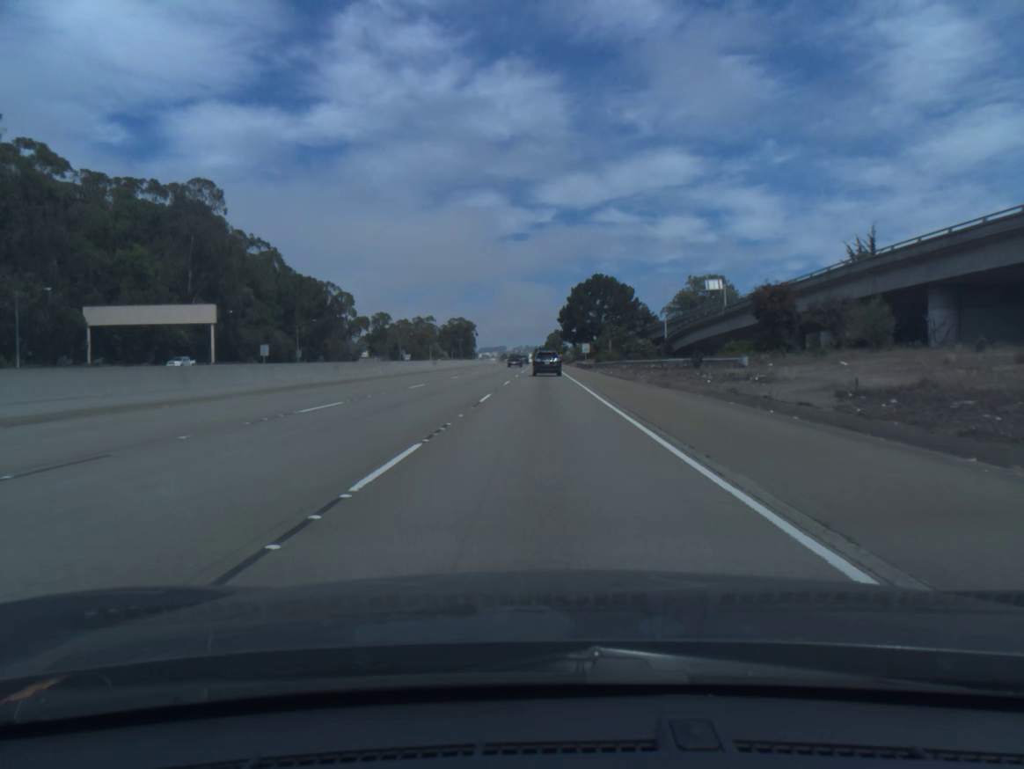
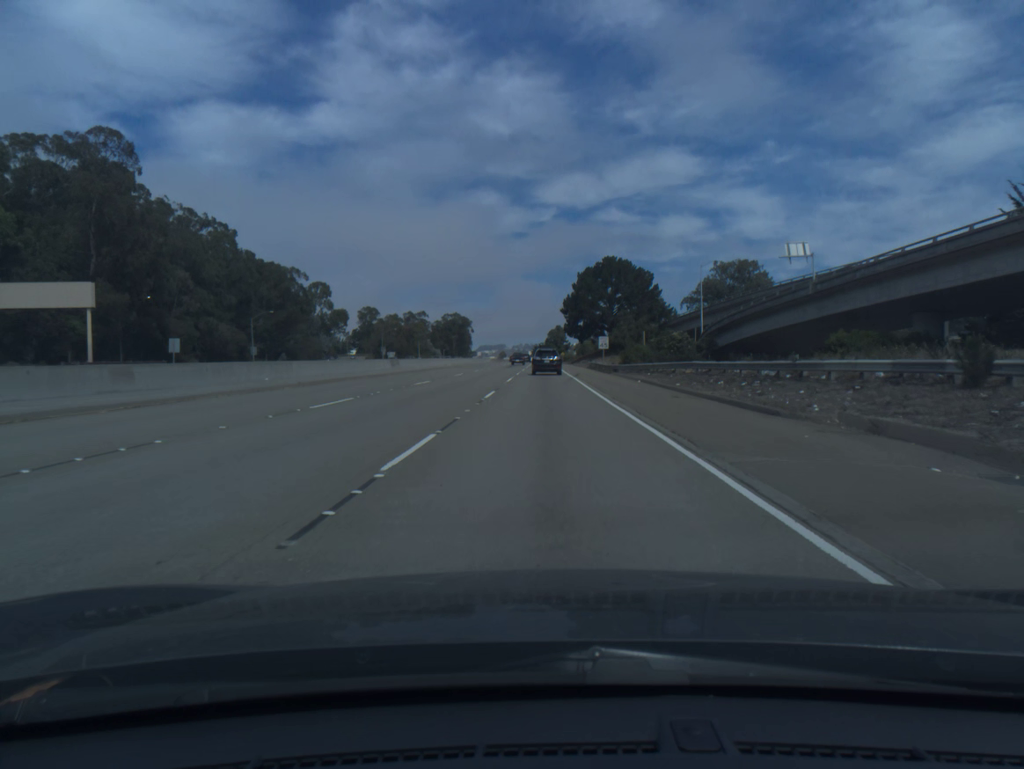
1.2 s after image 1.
(0.0, +28.1) m; 0°
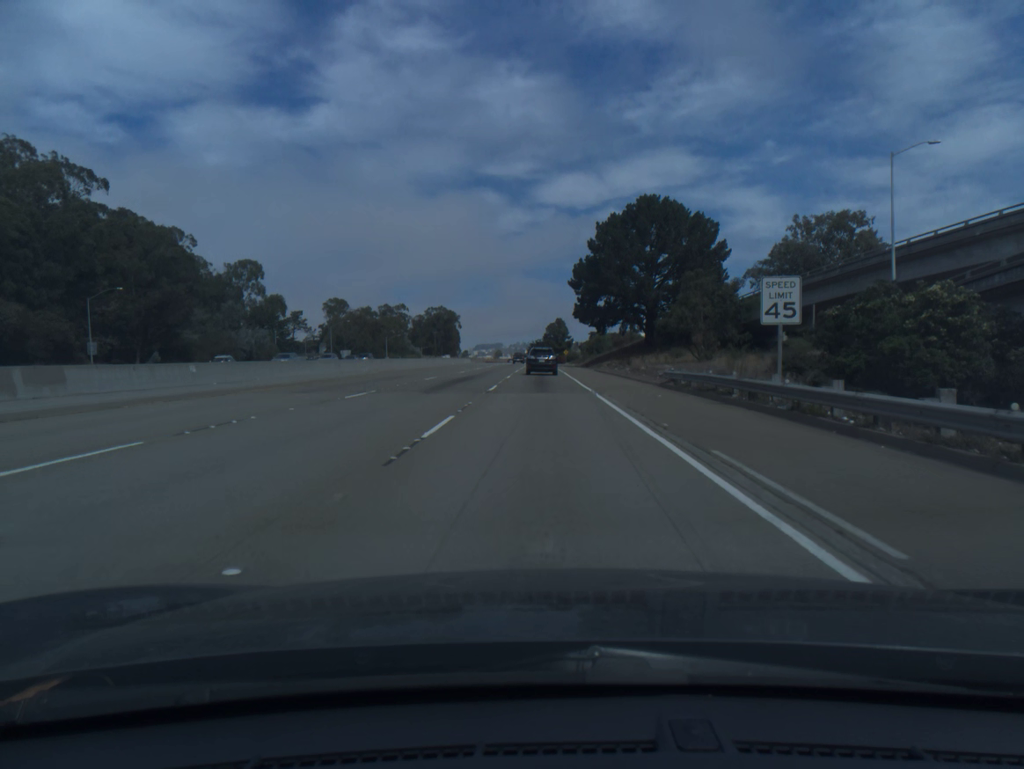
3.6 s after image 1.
(+0.2, +54.7) m; 0°
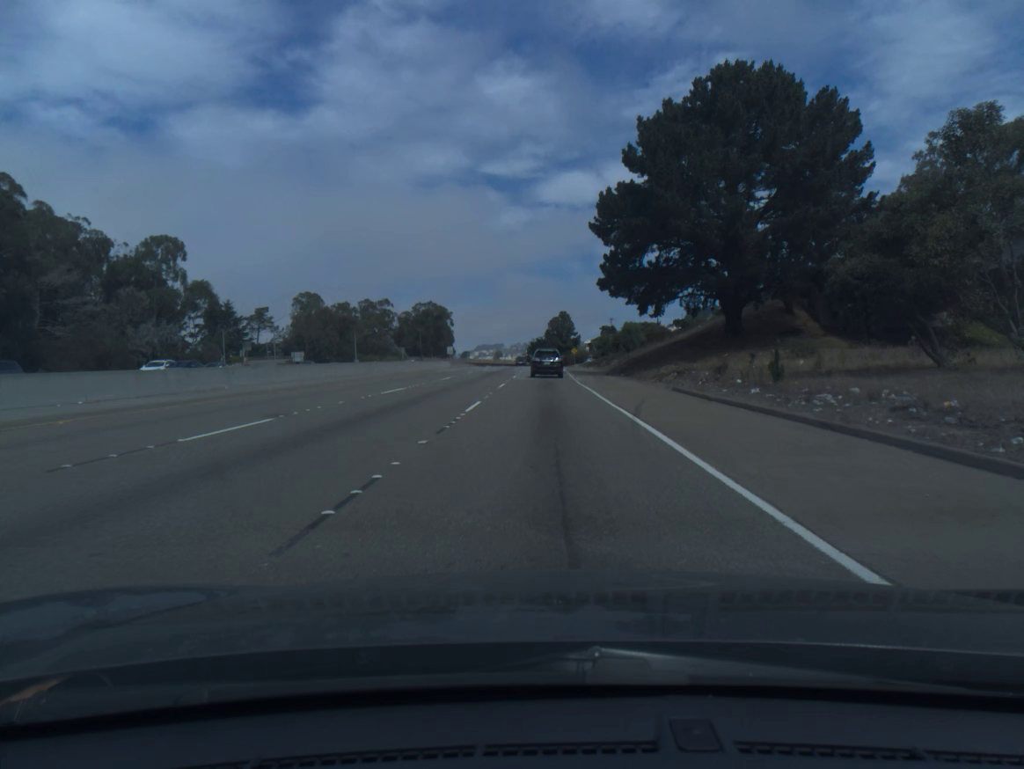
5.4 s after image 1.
(-0.1, +39.8) m; 0°
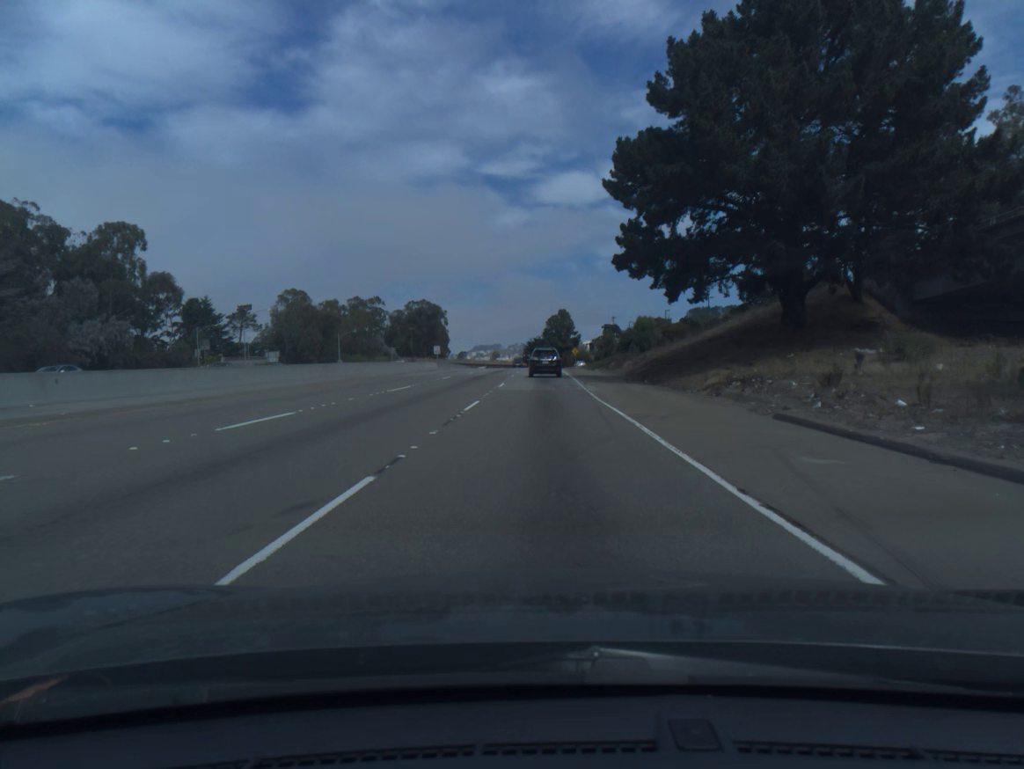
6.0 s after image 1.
(0.0, +13.1) m; 0°
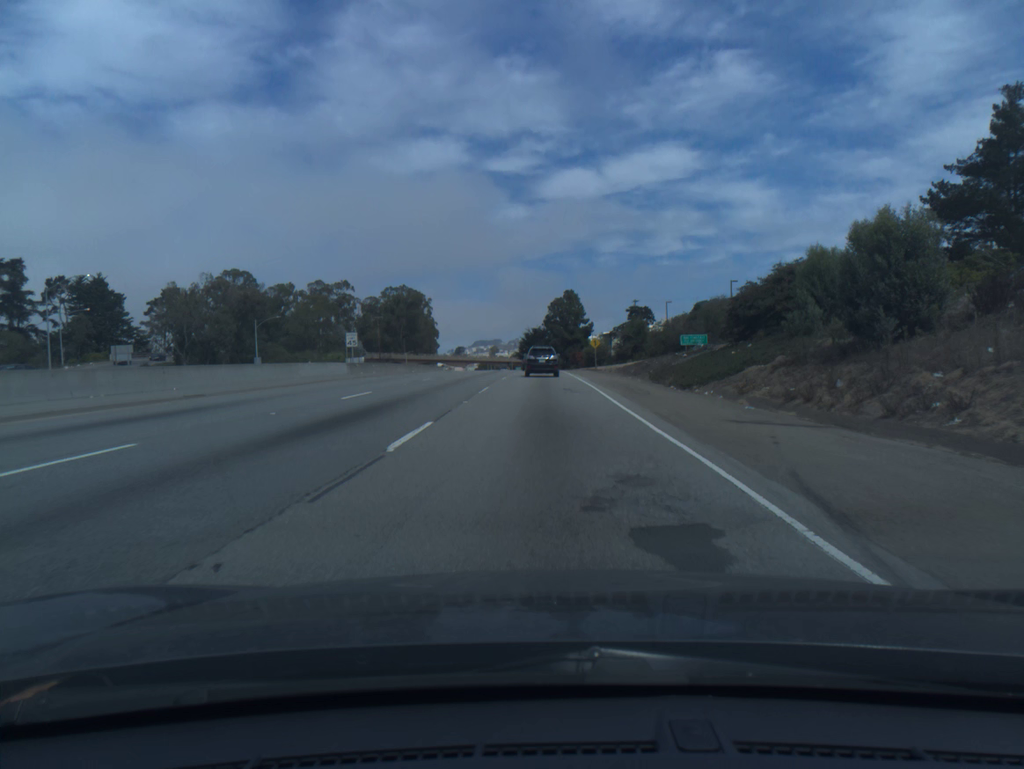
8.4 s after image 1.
(+0.1, +51.5) m; 0°
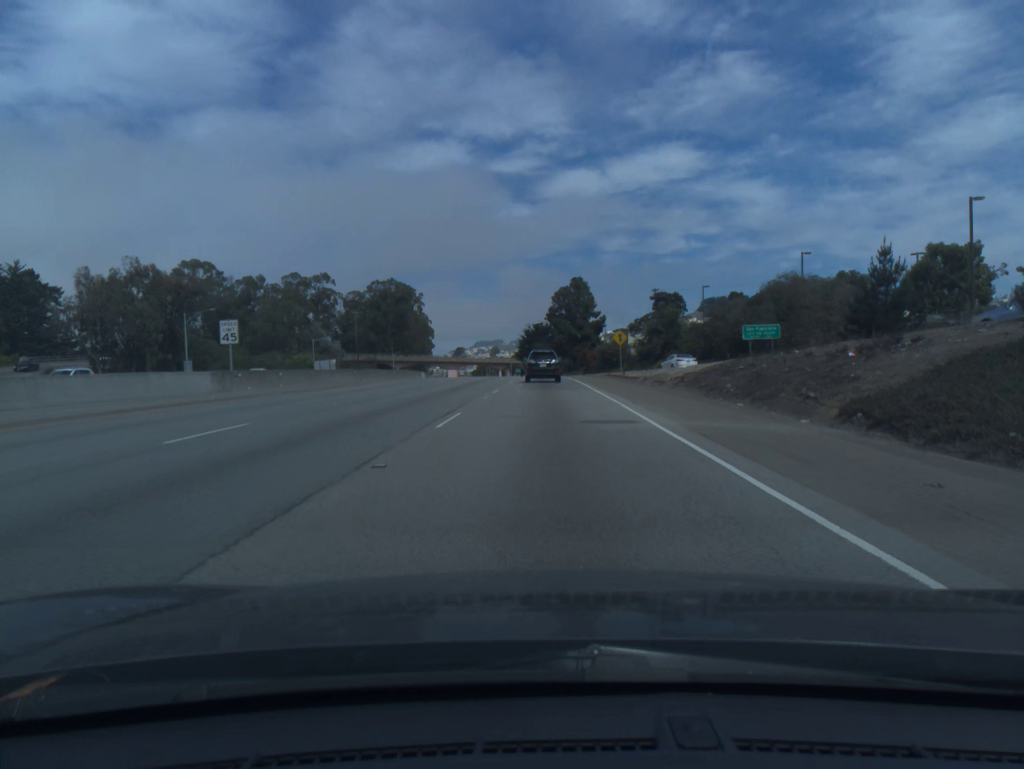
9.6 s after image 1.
(0.0, +25.2) m; 0°
